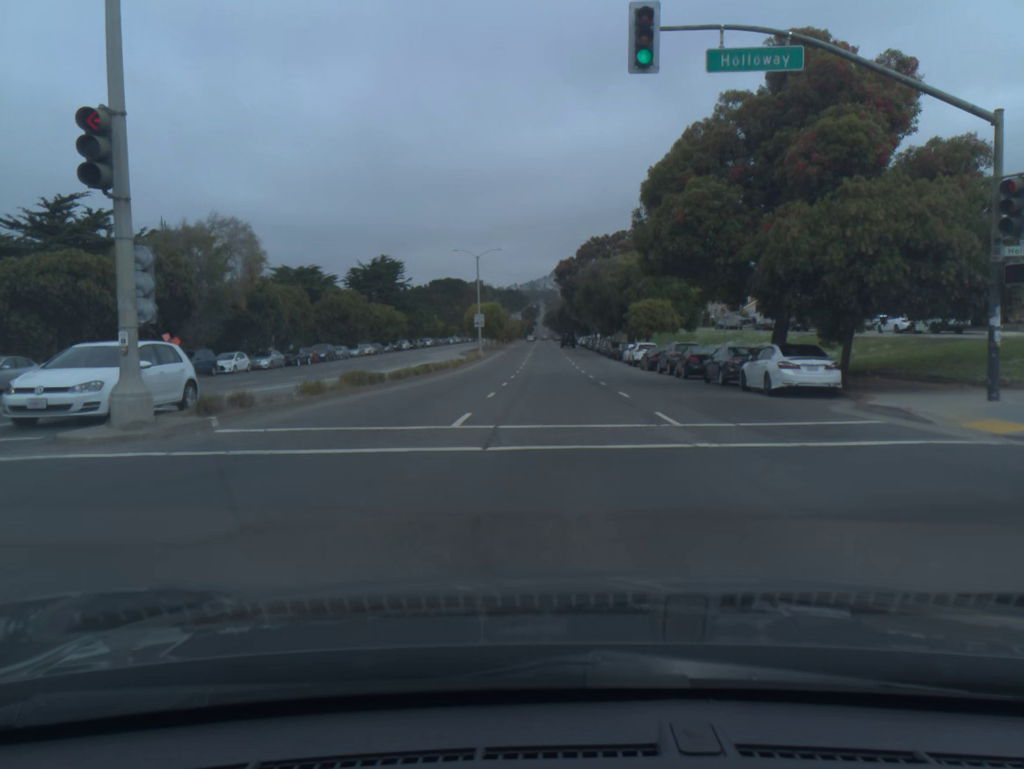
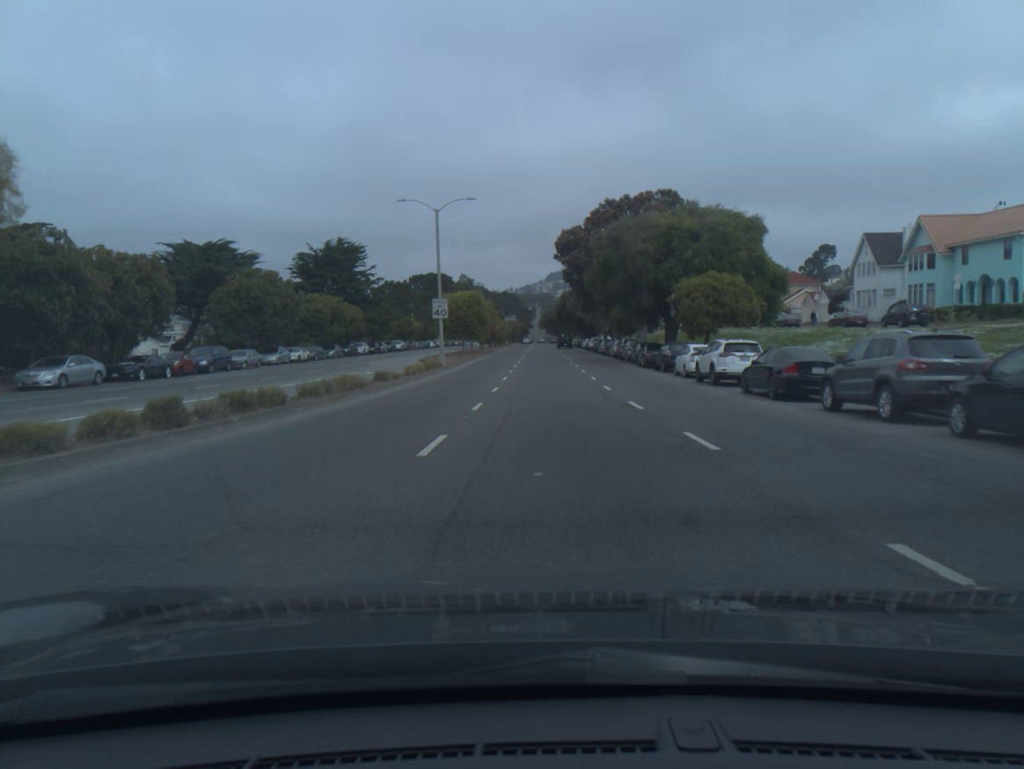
(+0.1, +25.4) m; 0°
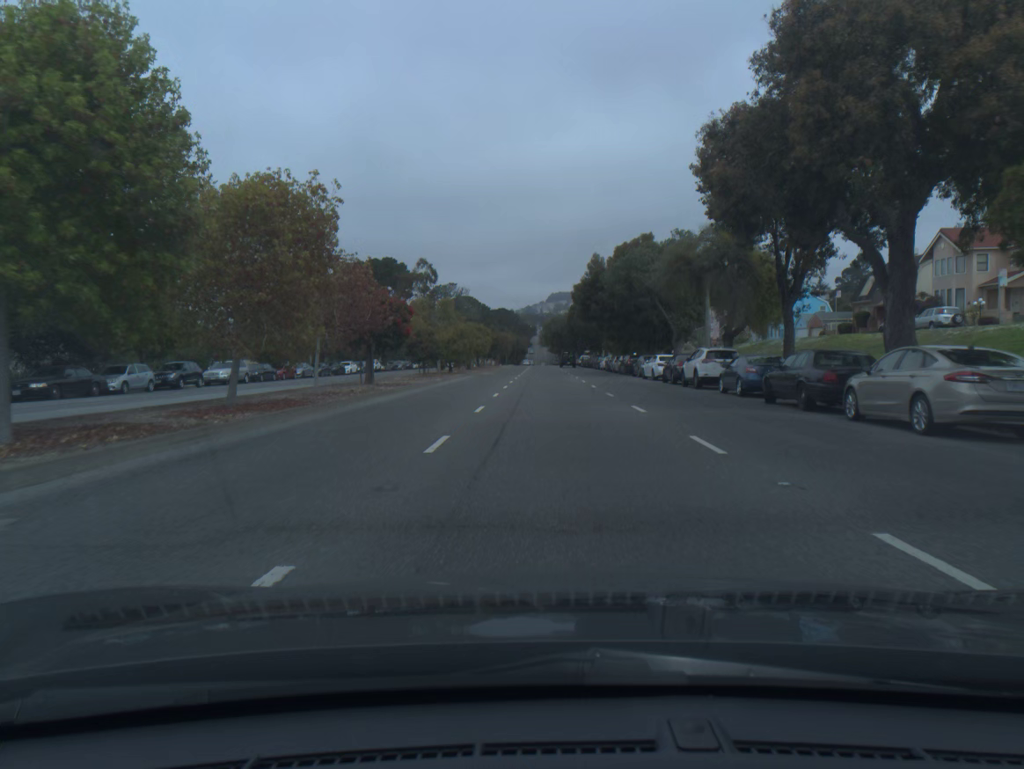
(0.0, +65.5) m; 0°
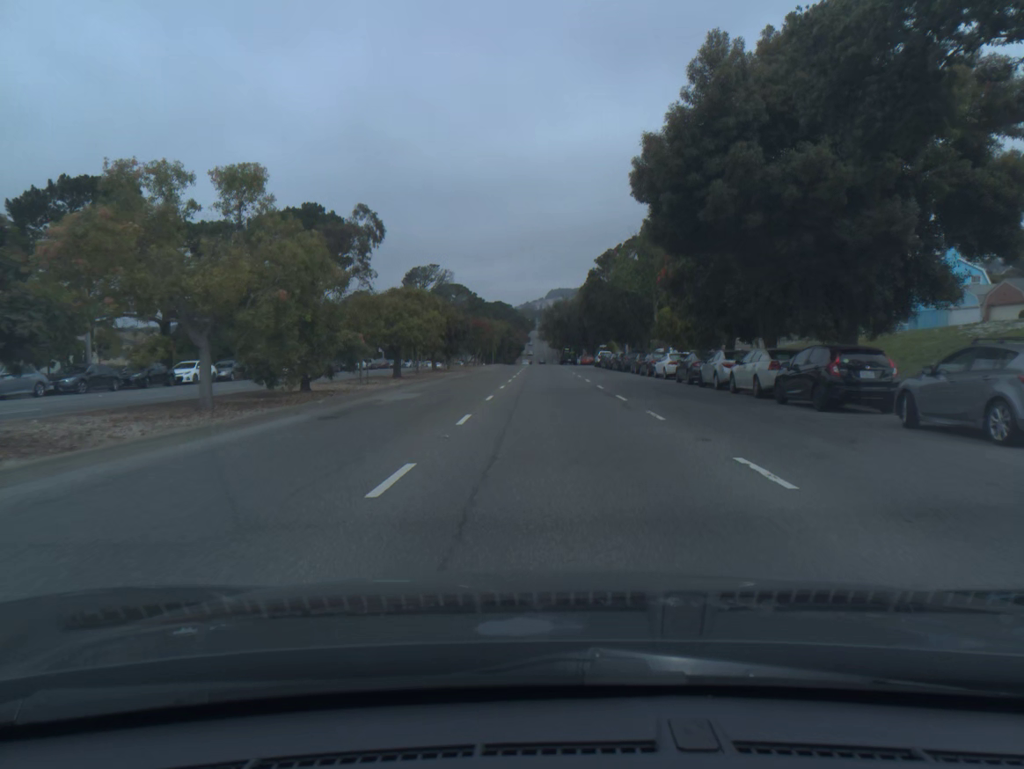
(-0.1, +39.6) m; 0°
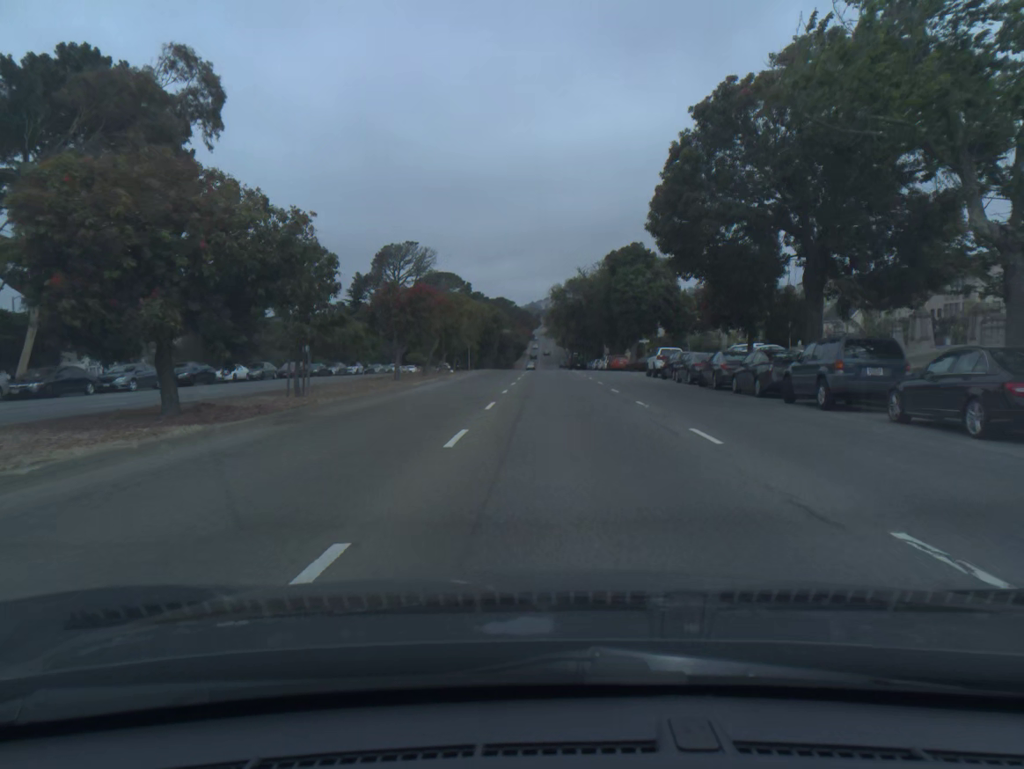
(-0.1, +39.8) m; 0°
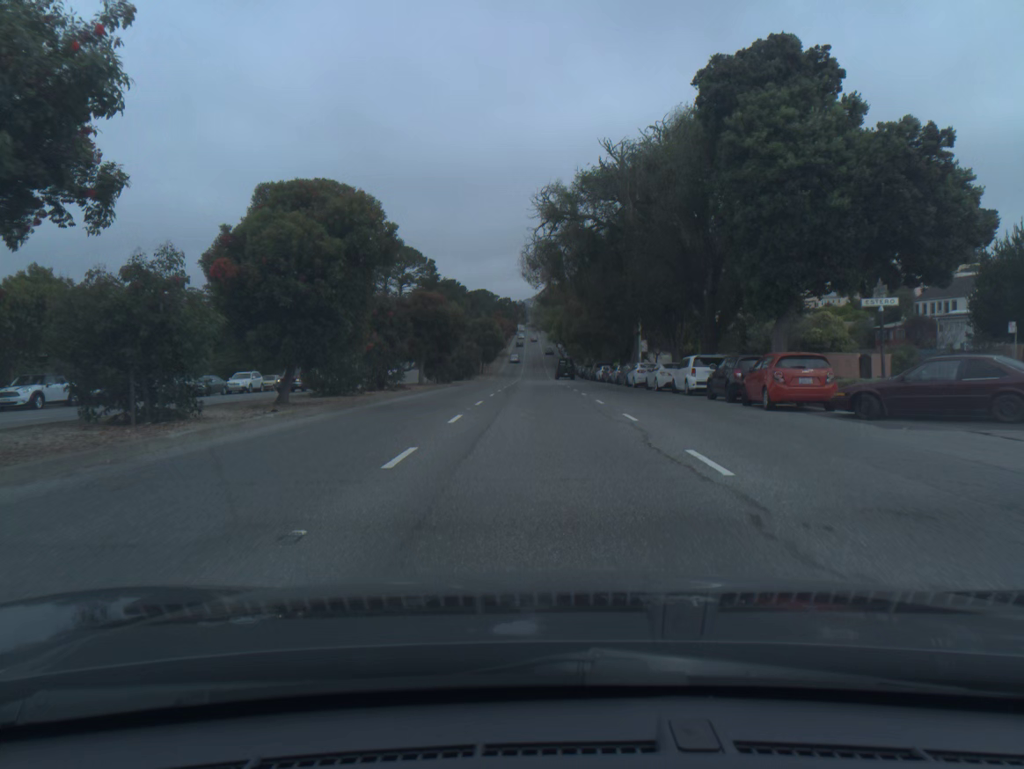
(+0.6, +53.0) m; +1°
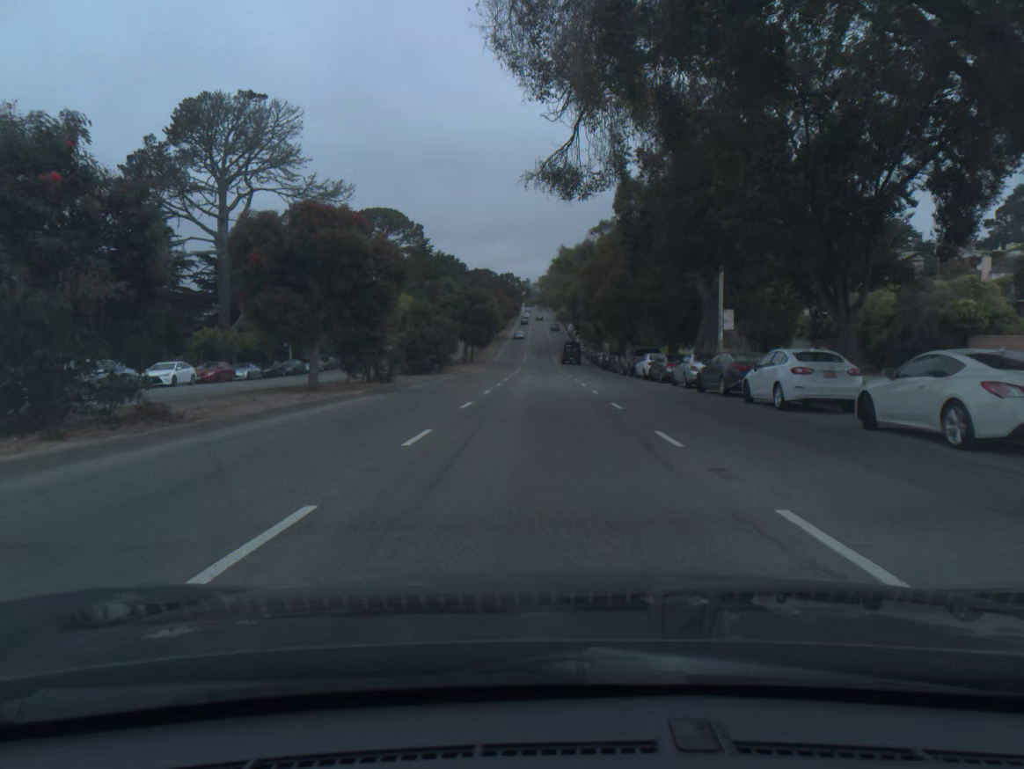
(-0.1, +26.3) m; -1°
